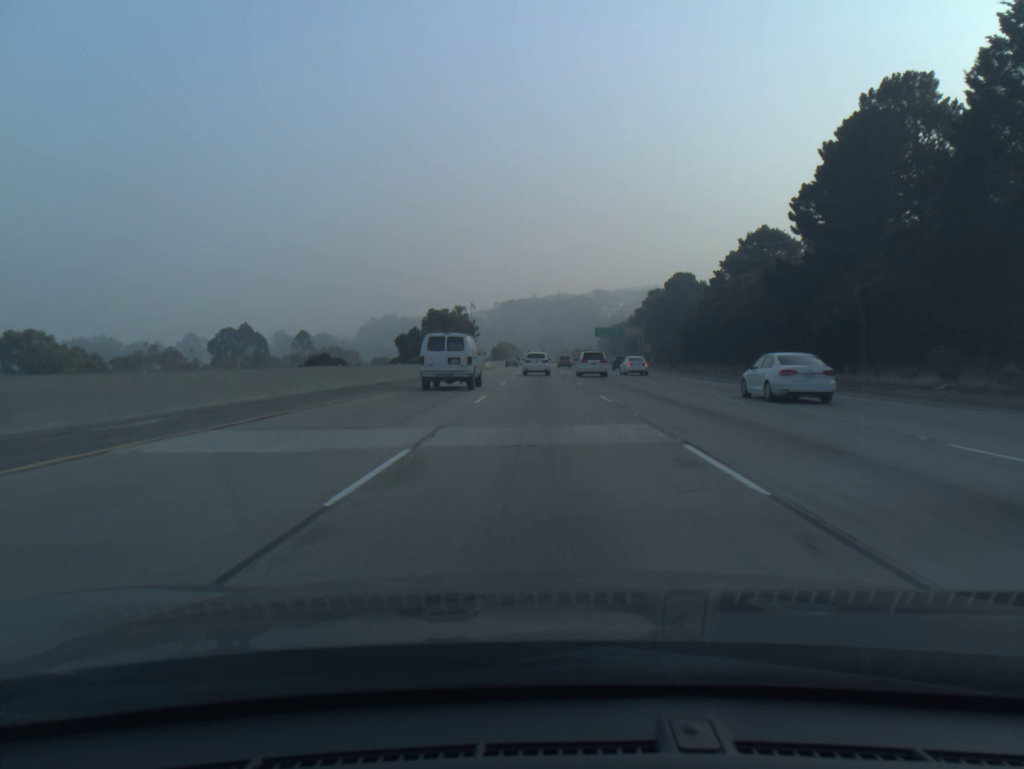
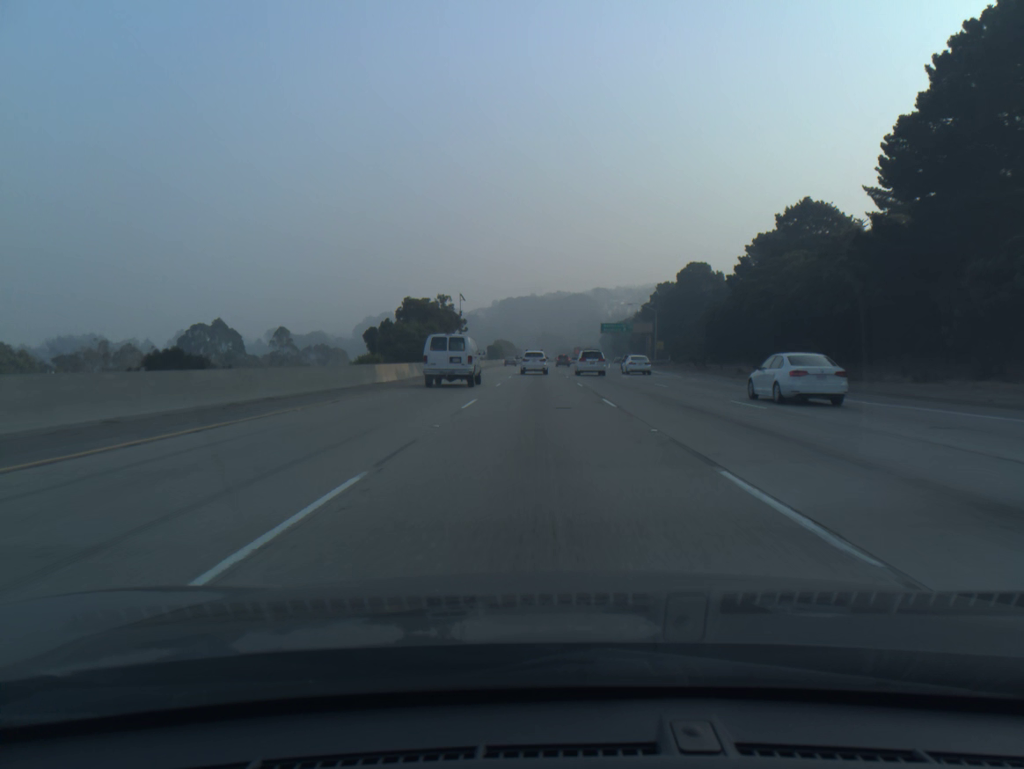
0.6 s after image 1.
(0.0, +17.0) m; 0°
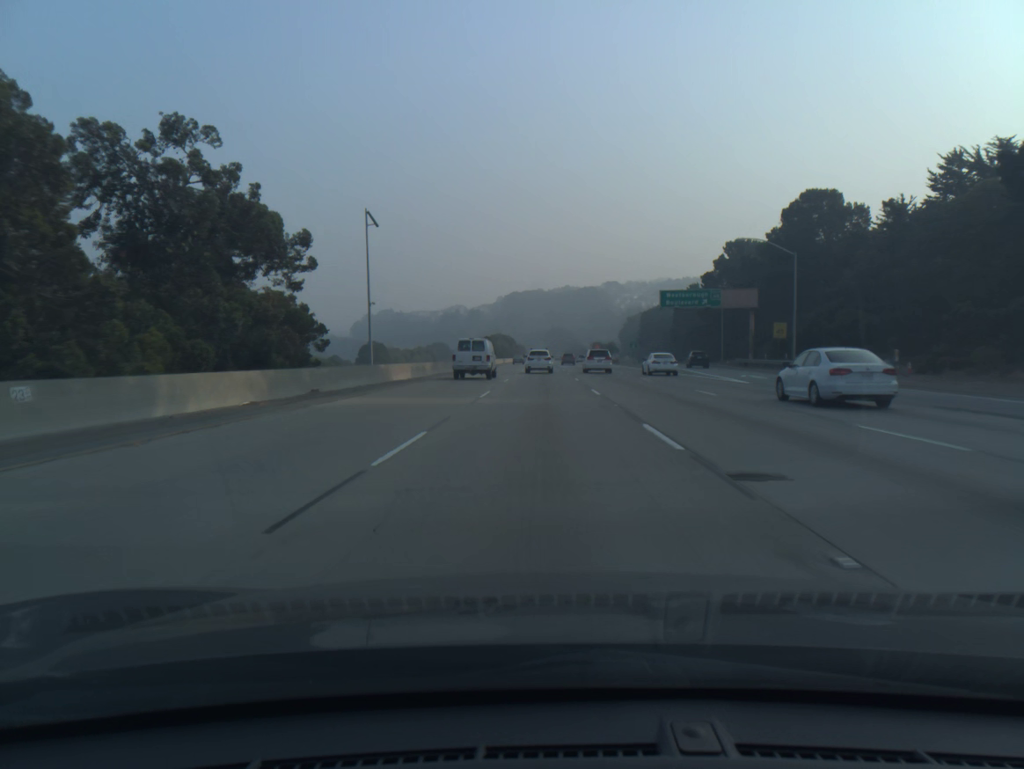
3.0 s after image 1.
(-0.2, +67.8) m; -1°
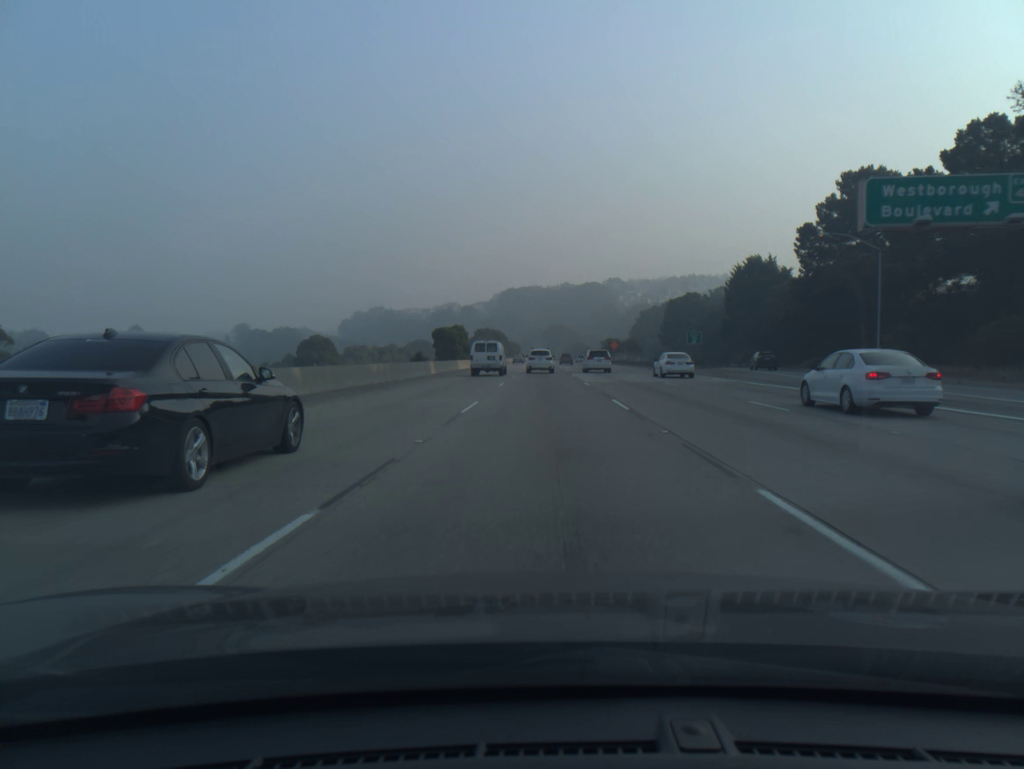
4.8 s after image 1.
(0.0, +50.7) m; 0°
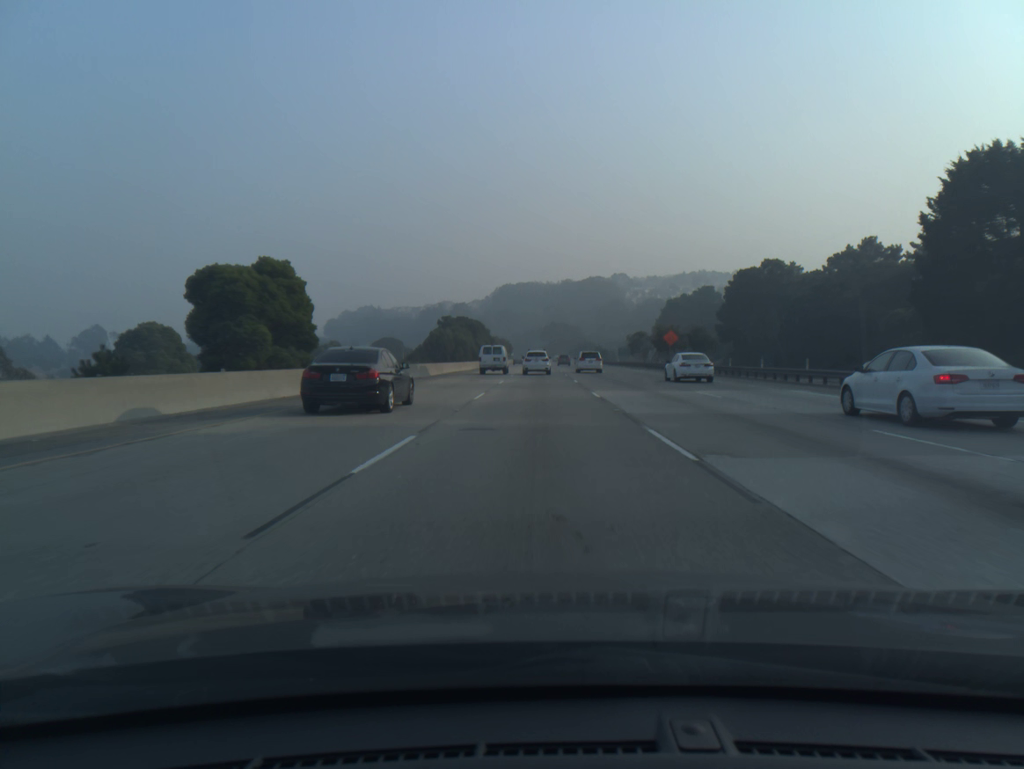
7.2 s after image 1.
(+0.3, +67.3) m; 0°
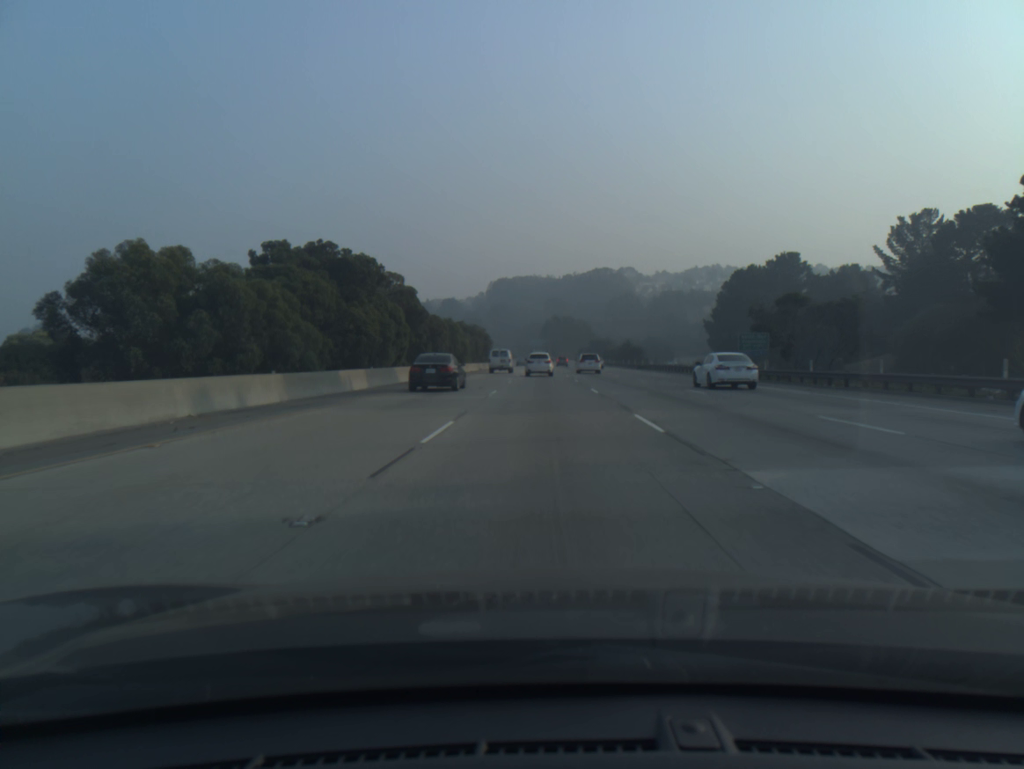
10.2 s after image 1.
(-0.2, +84.1) m; 0°
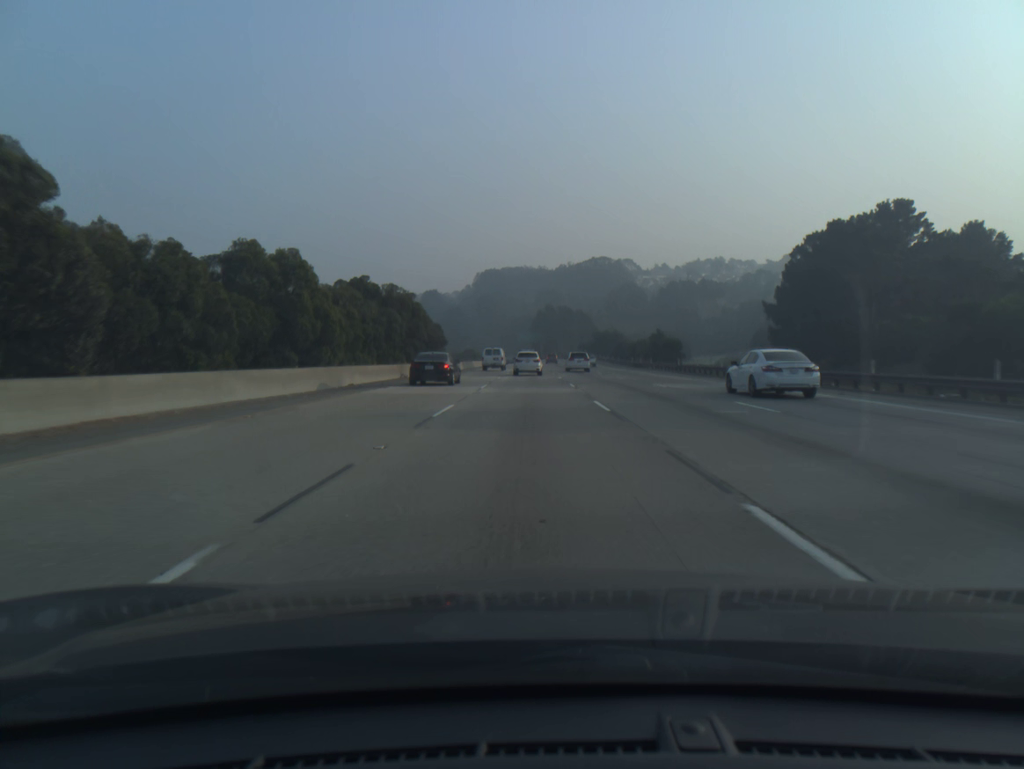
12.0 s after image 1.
(+0.3, +53.8) m; +1°
